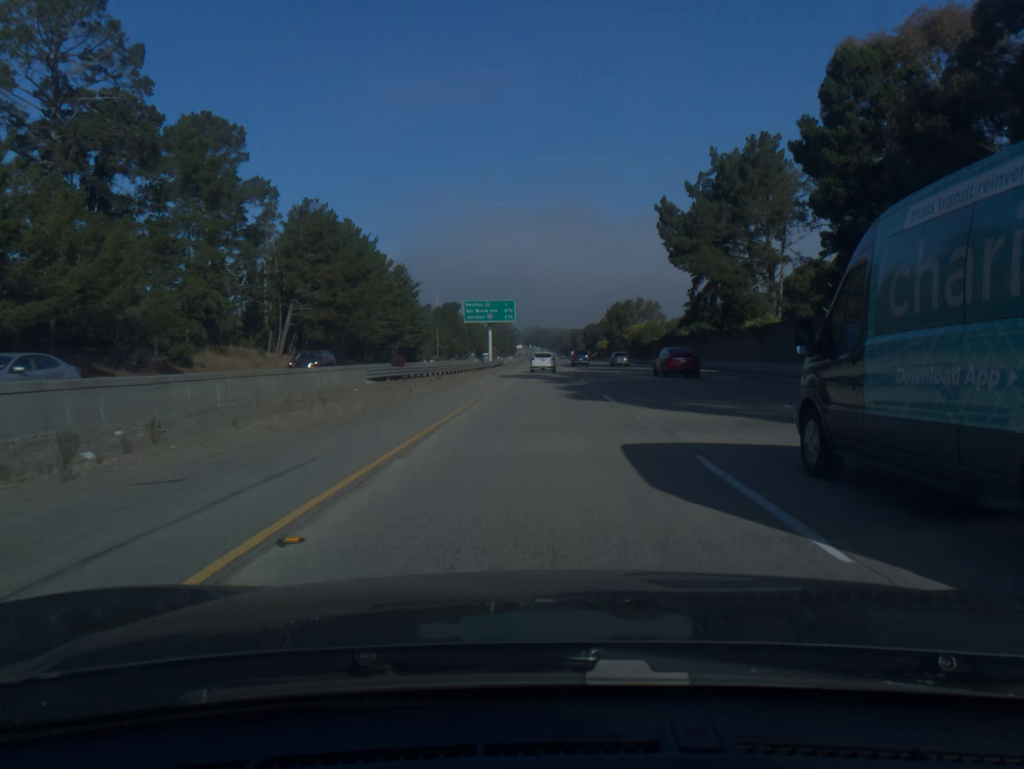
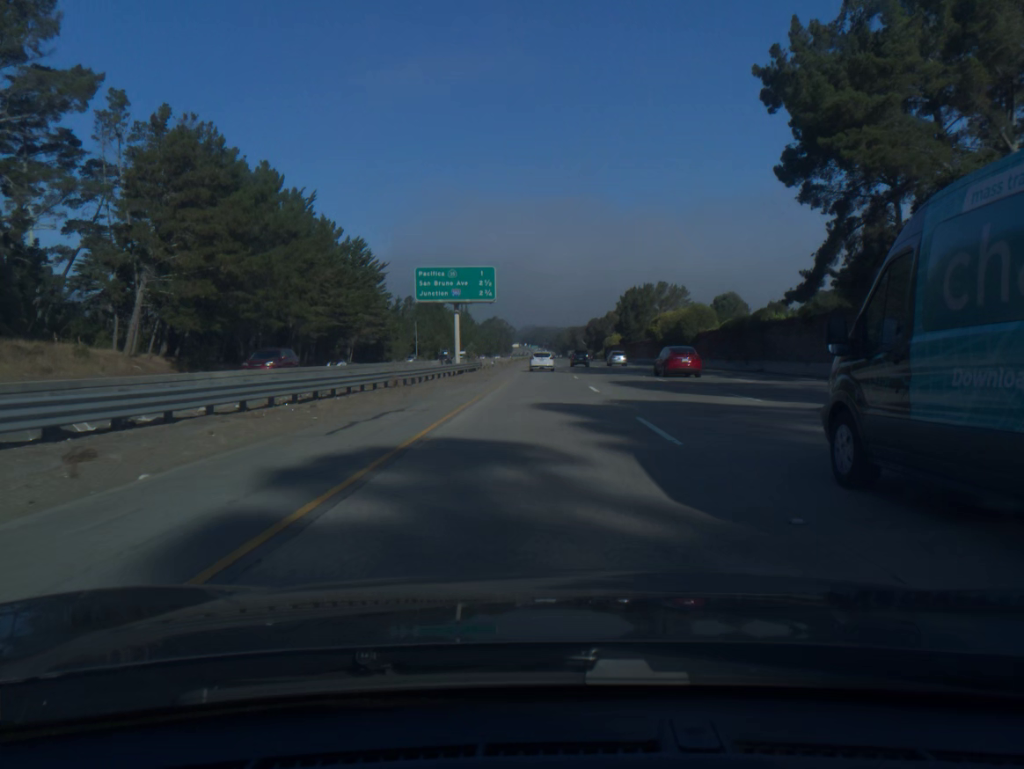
(+0.1, +38.2) m; 0°
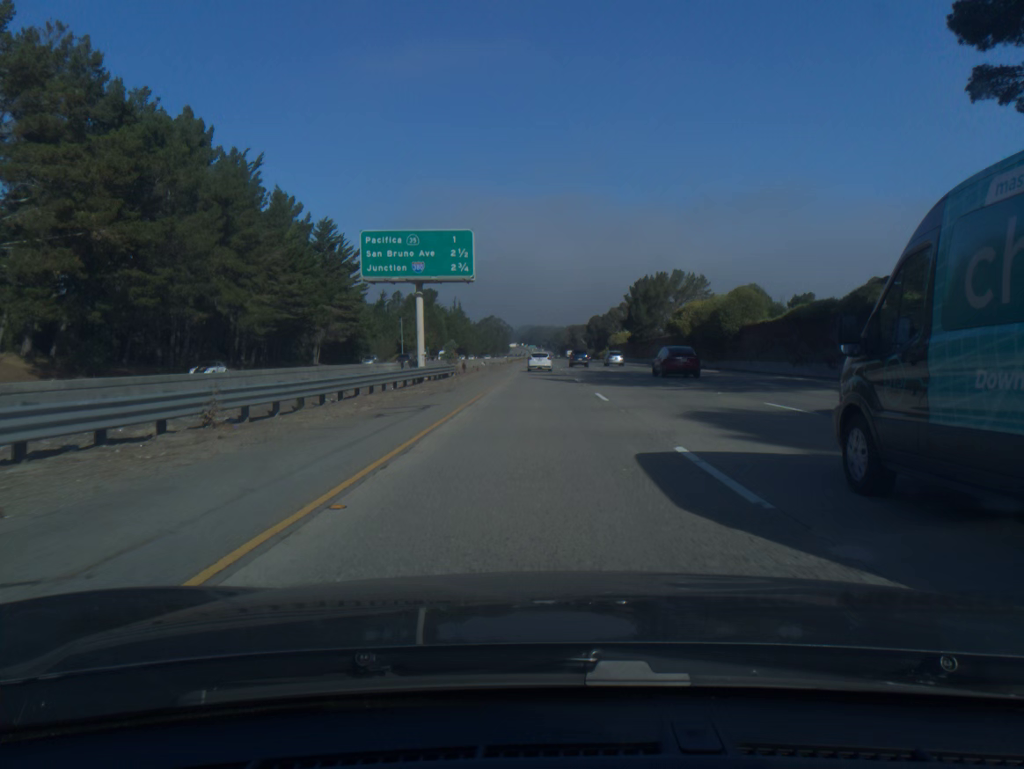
(0.0, +19.1) m; 0°
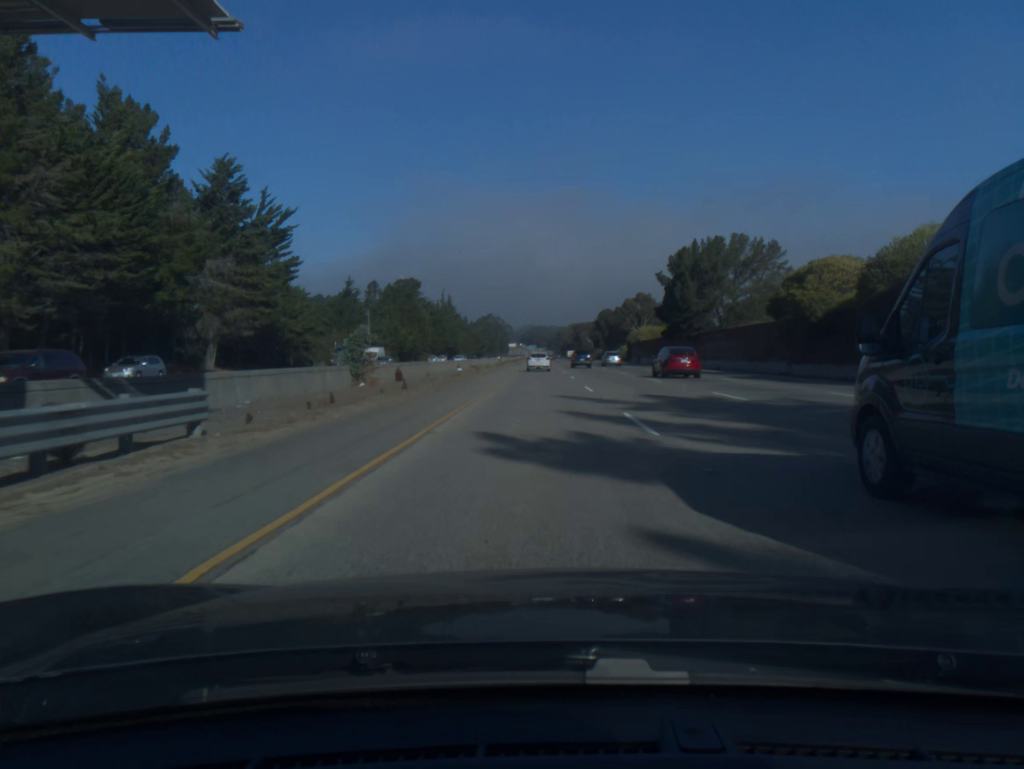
(0.0, +38.2) m; 0°
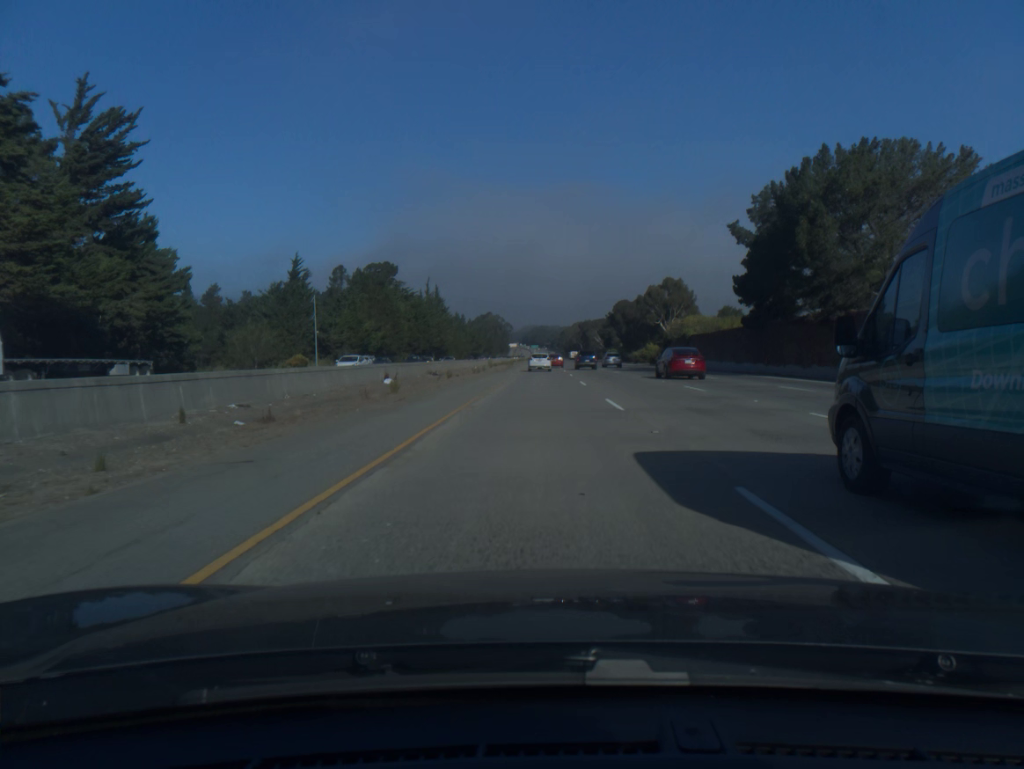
(0.0, +38.2) m; 0°
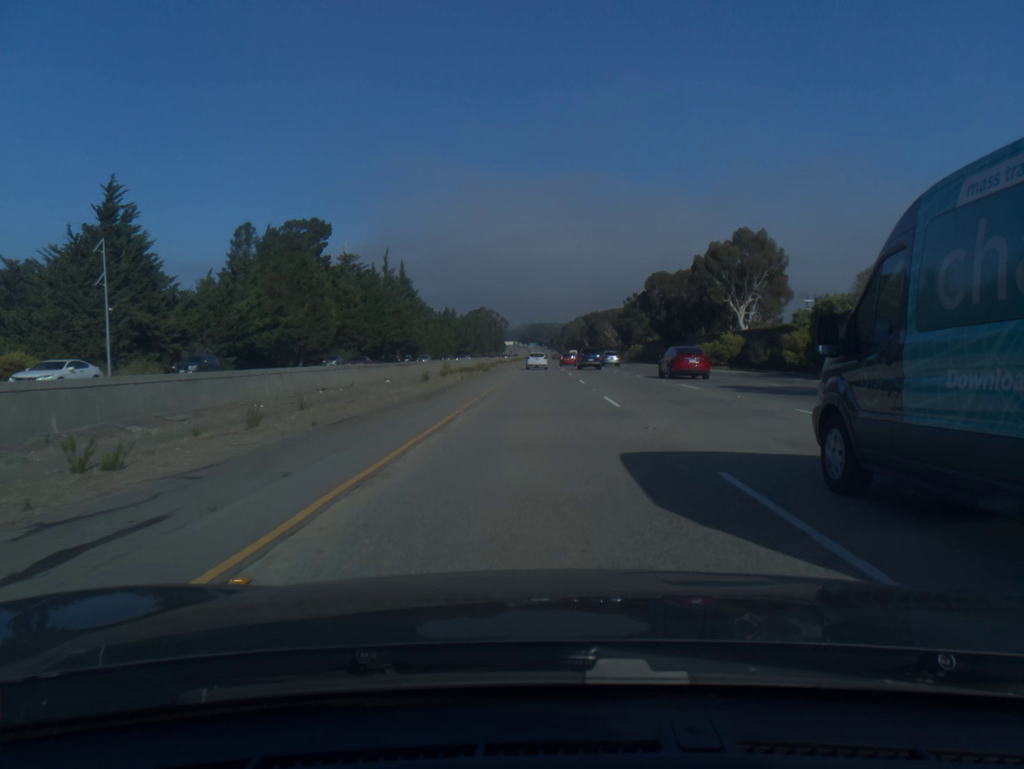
(0.0, +57.3) m; 0°
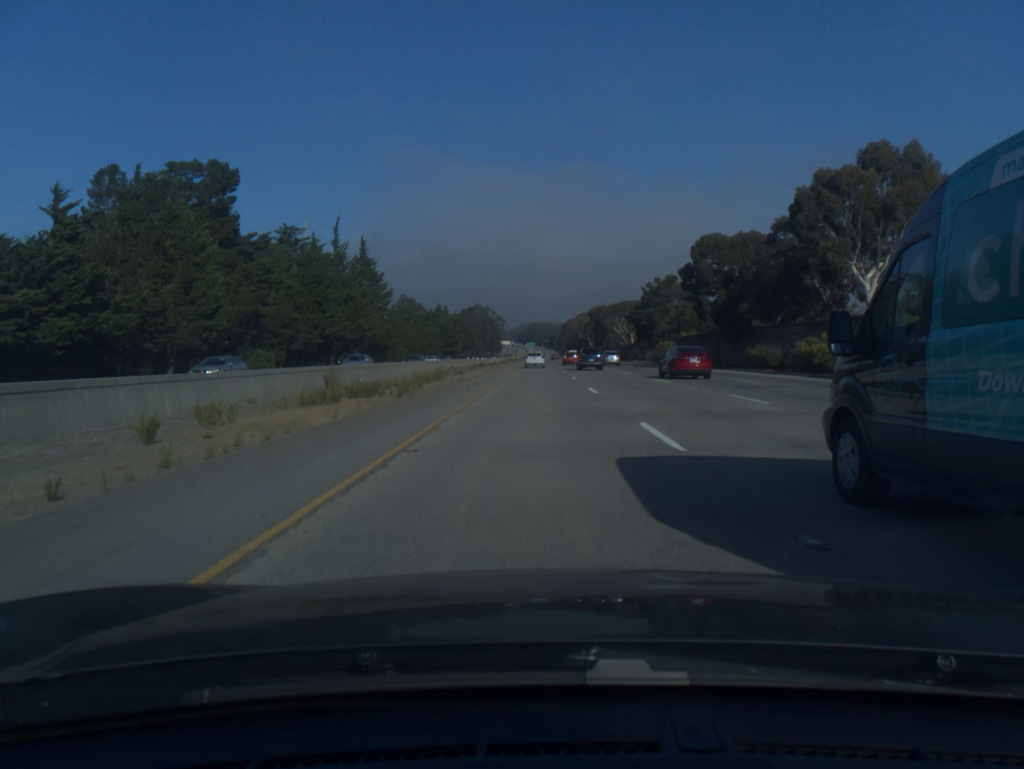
(0.0, +38.3) m; 0°
